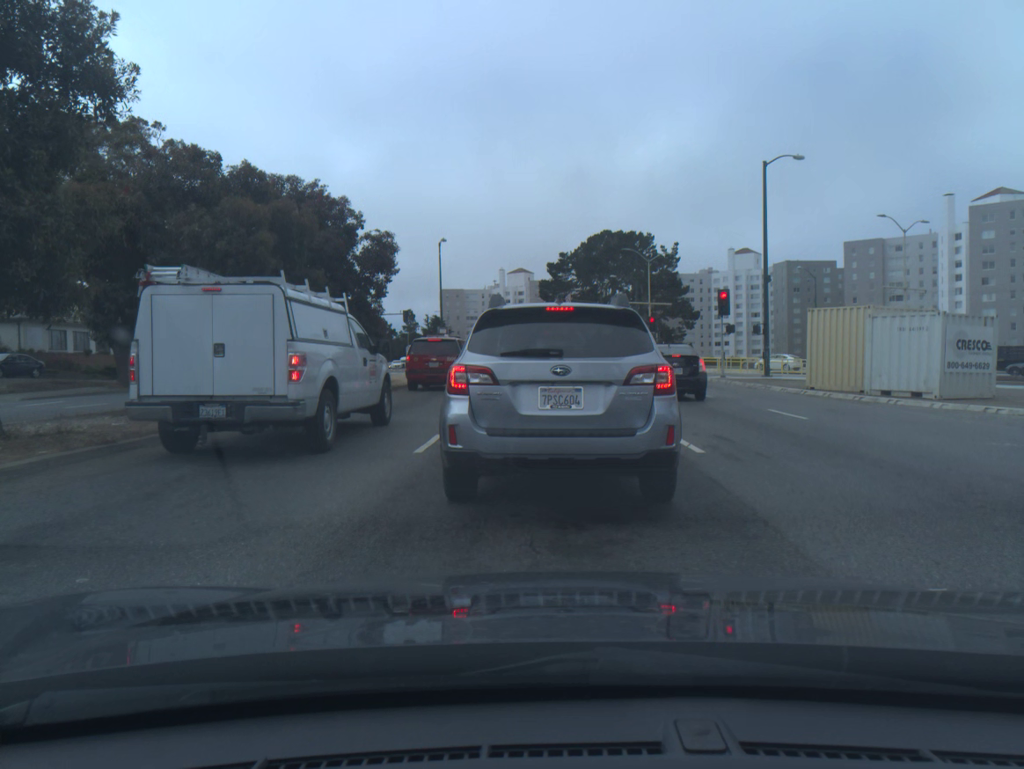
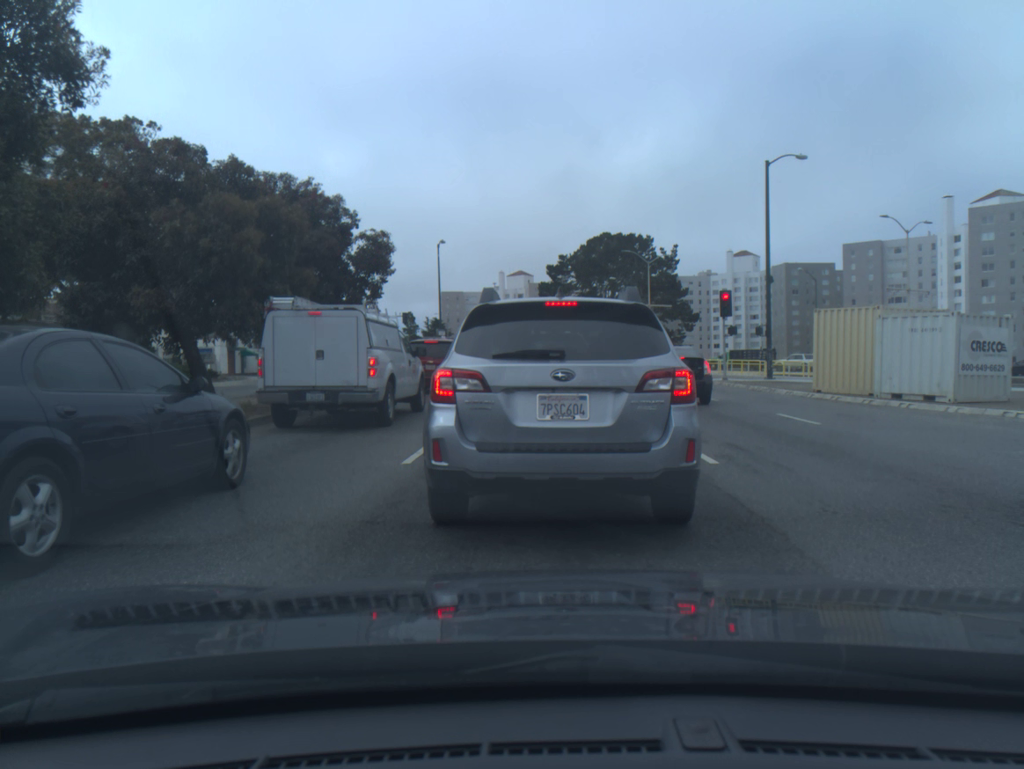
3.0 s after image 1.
(0.0, +0.8) m; 0°
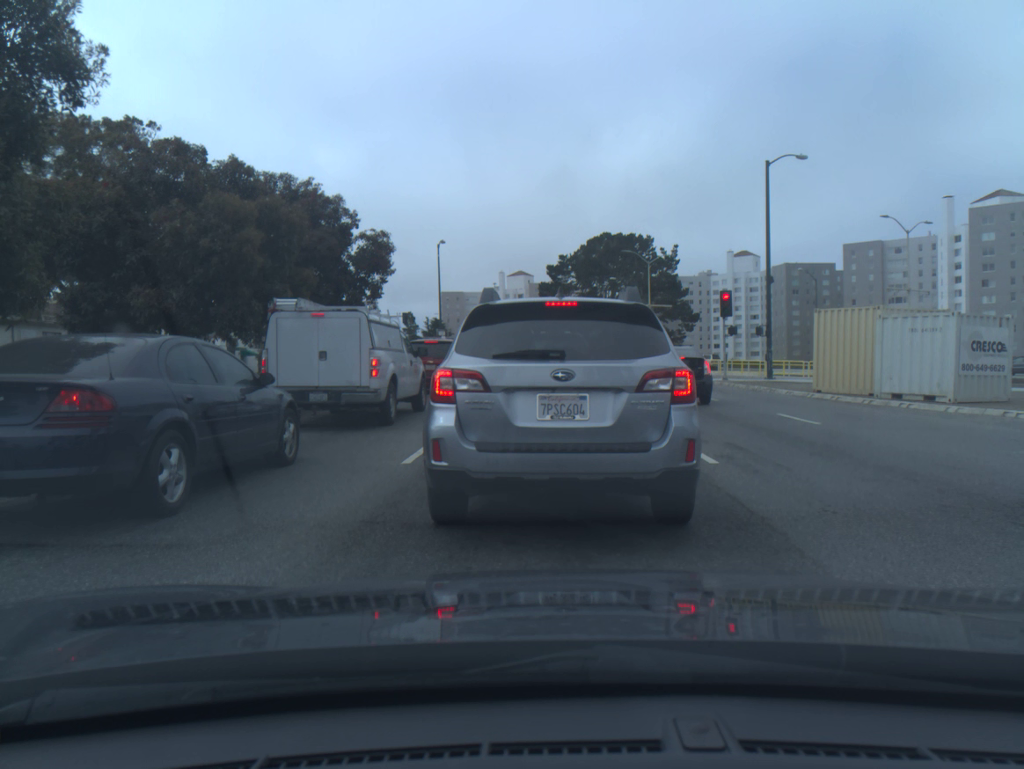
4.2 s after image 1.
(0.0, 0.0) m; 0°
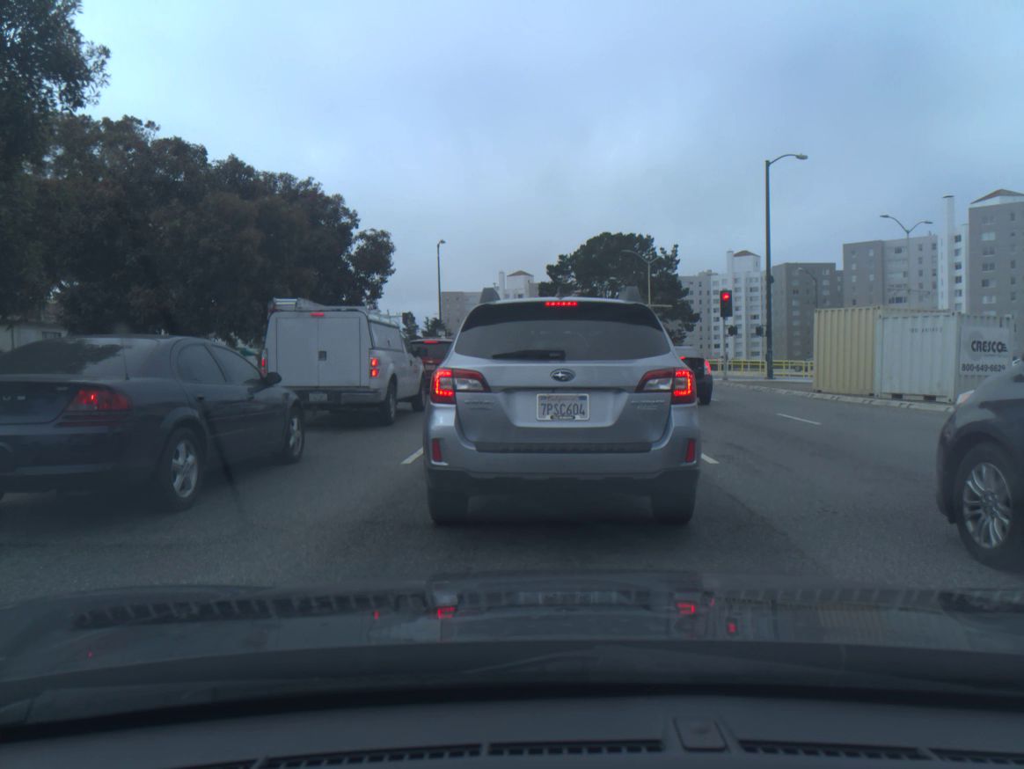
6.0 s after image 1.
(0.0, 0.0) m; 0°
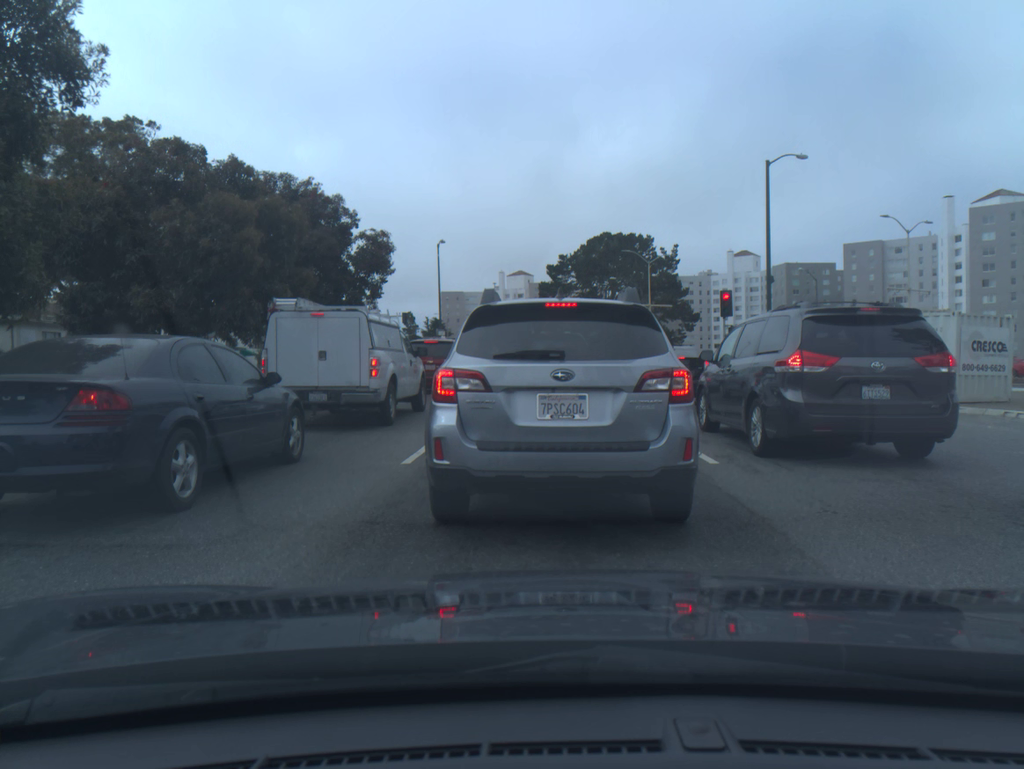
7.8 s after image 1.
(0.0, 0.0) m; 0°
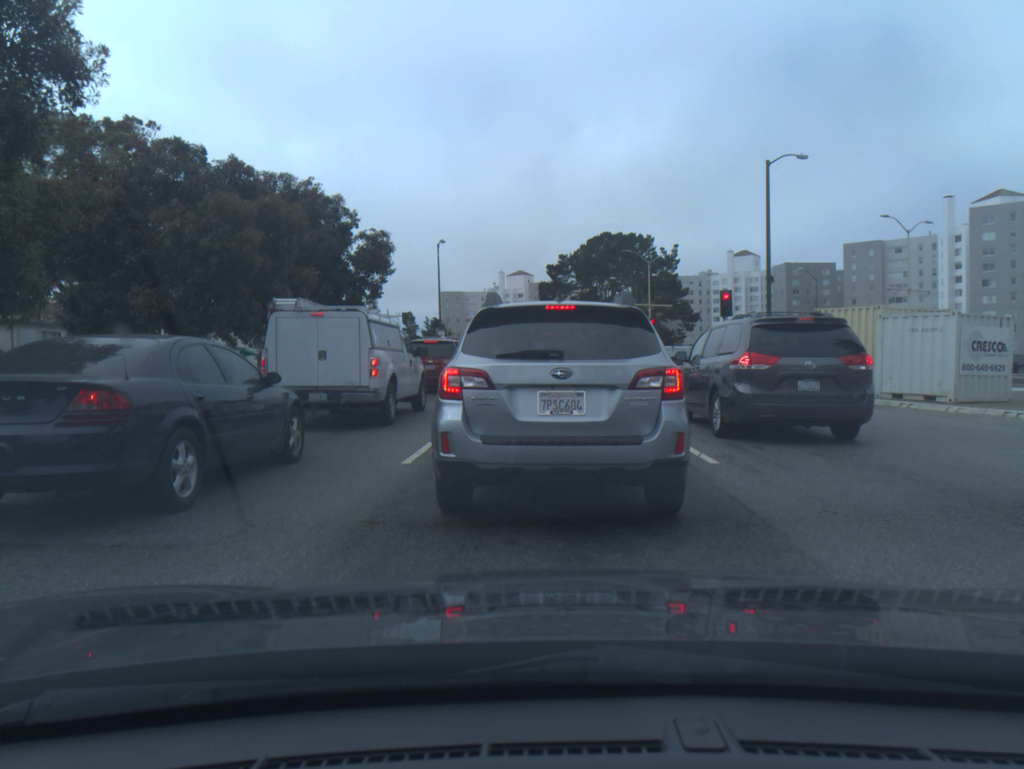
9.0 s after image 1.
(0.0, 0.0) m; 0°
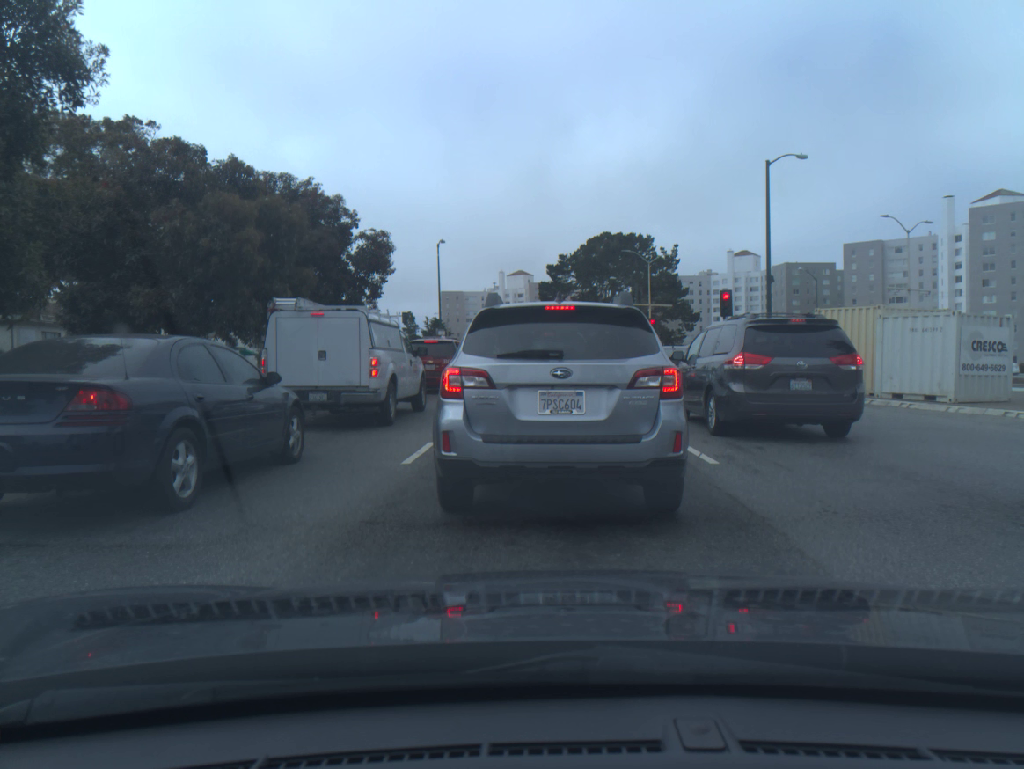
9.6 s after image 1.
(0.0, 0.0) m; 0°
